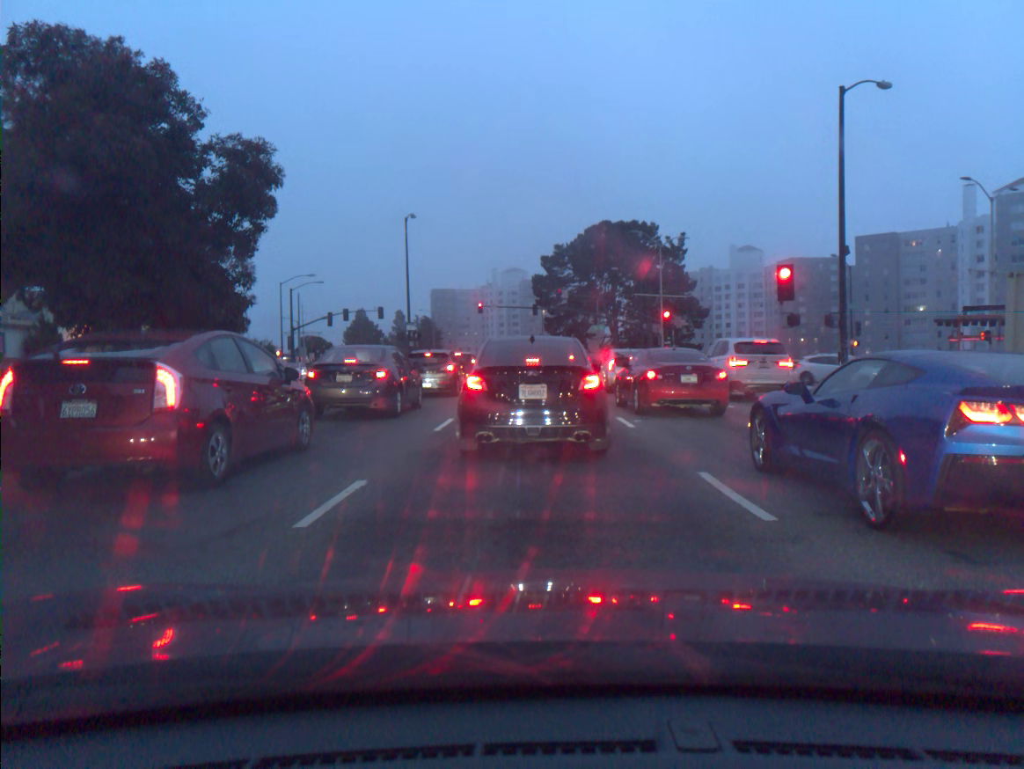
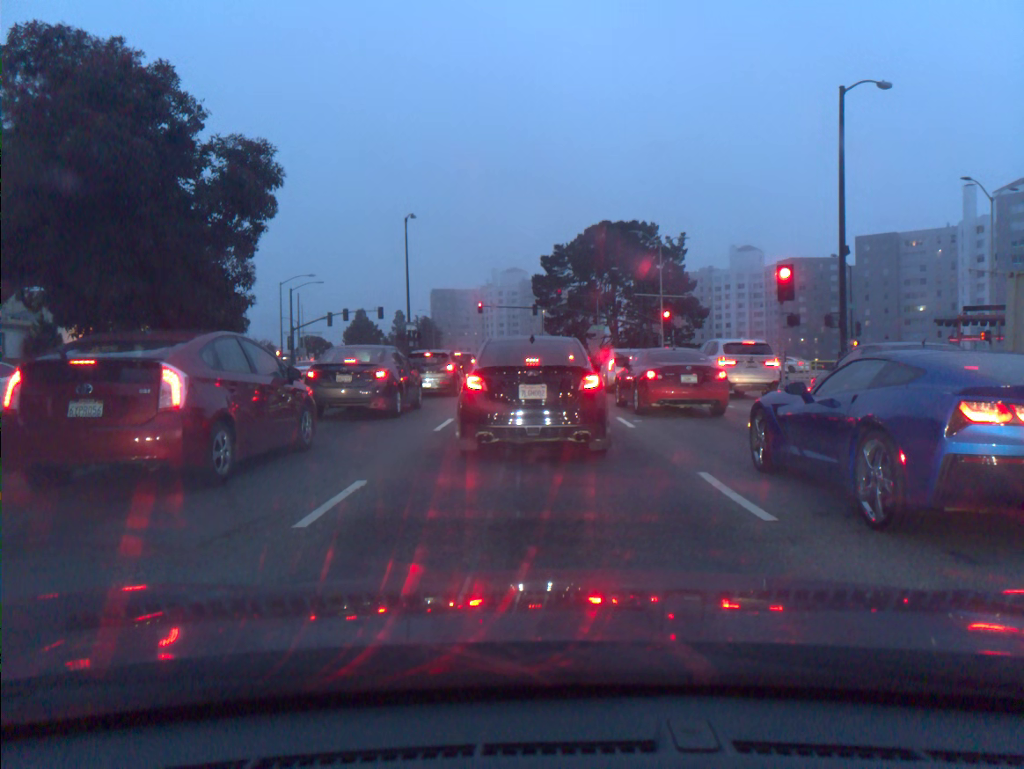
(0.0, 0.0) m; 0°
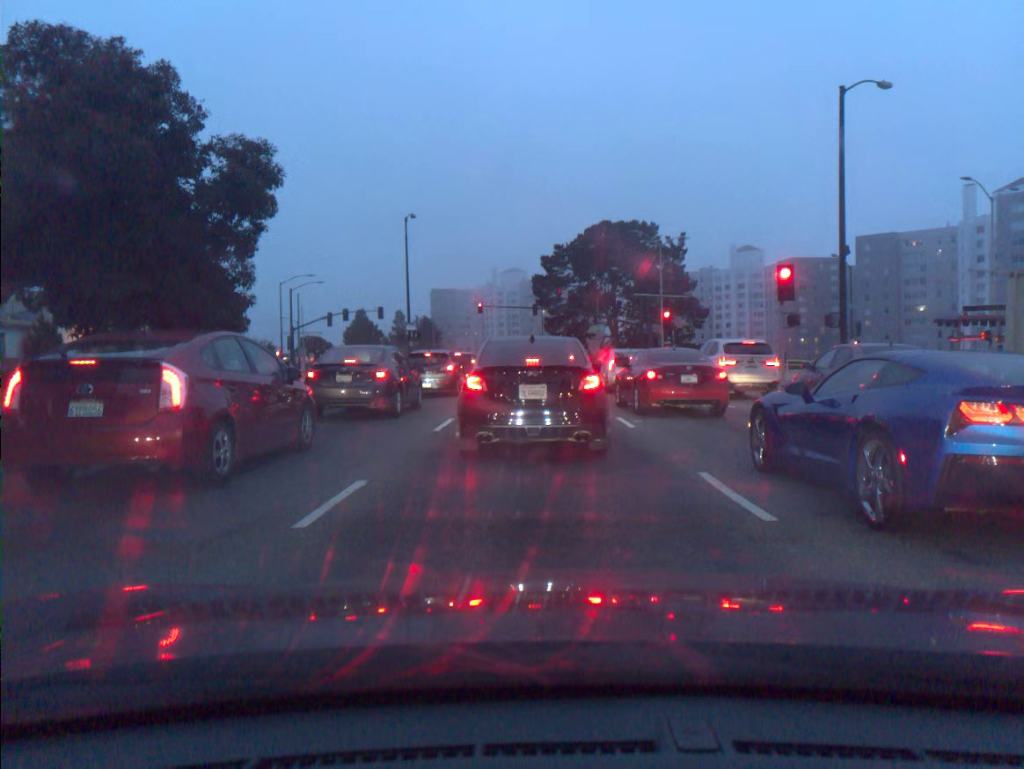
(0.0, 0.0) m; 0°
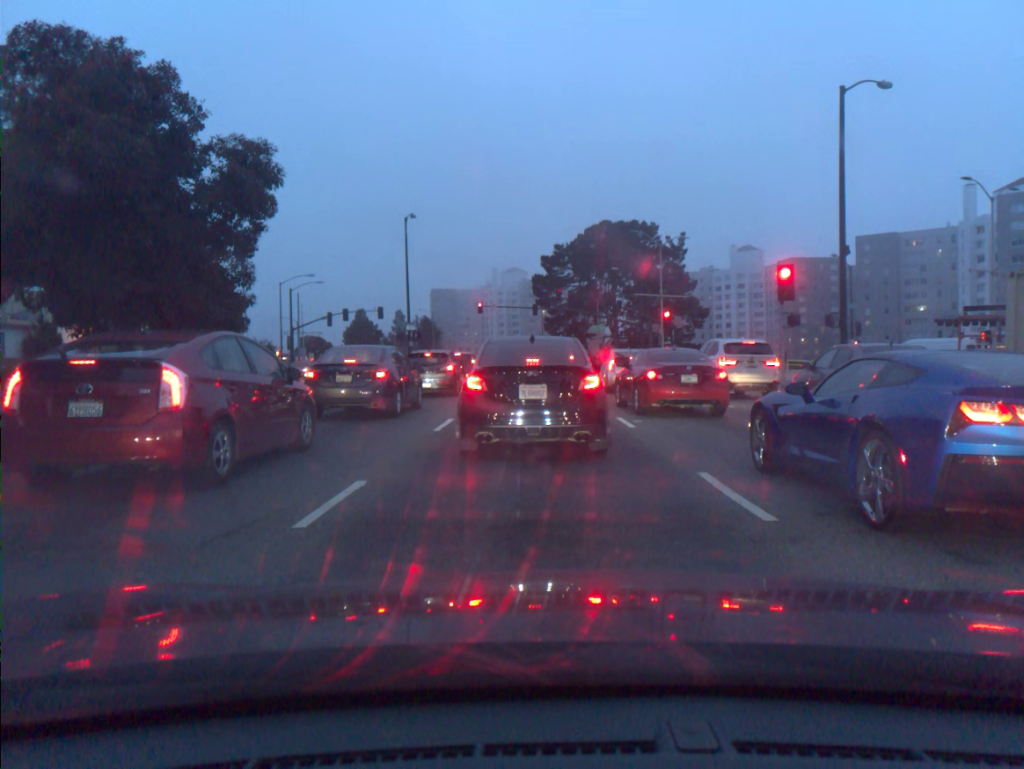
(0.0, 0.0) m; 0°
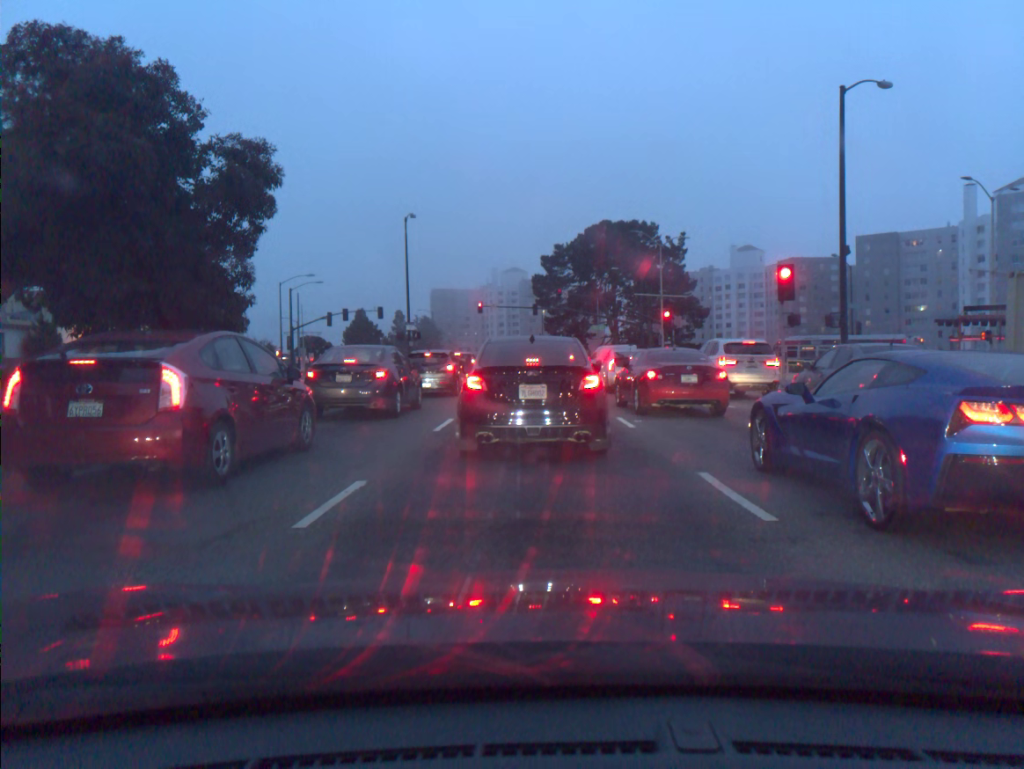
(0.0, 0.0) m; 0°
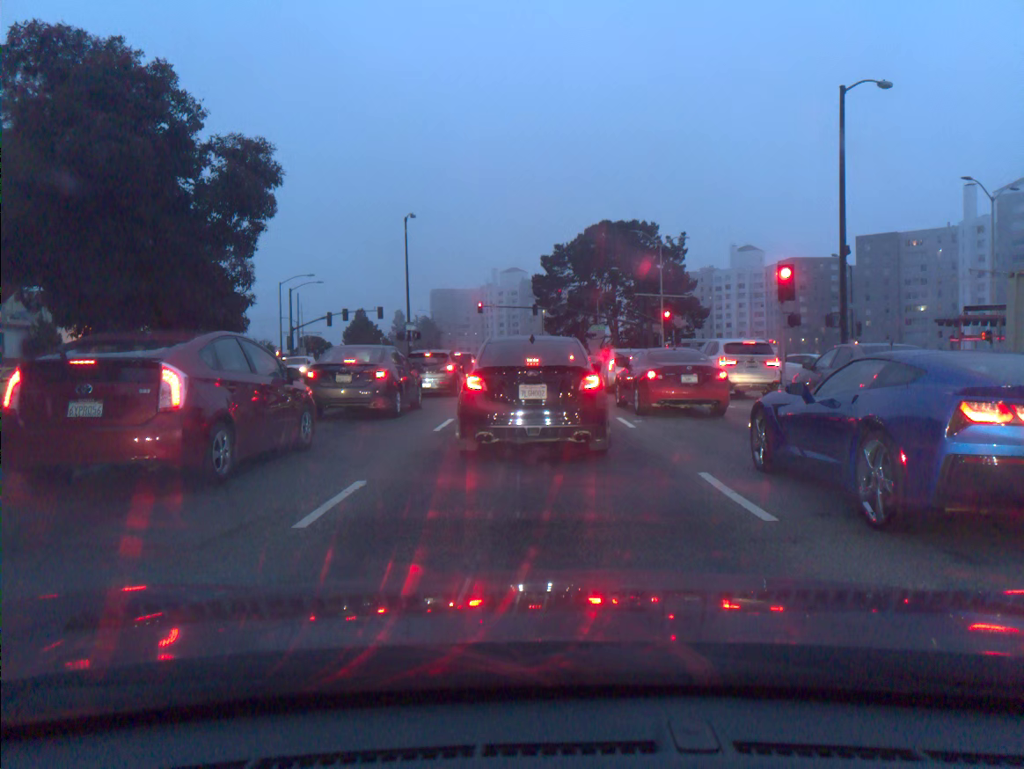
(0.0, 0.0) m; 0°
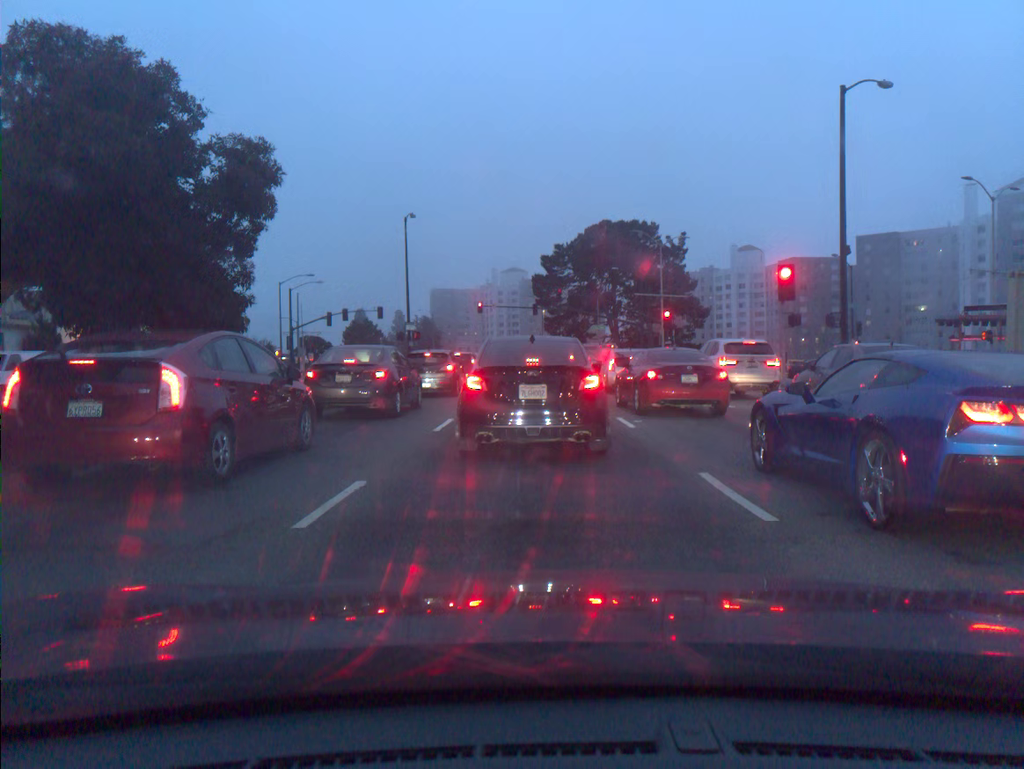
(0.0, 0.0) m; 0°
